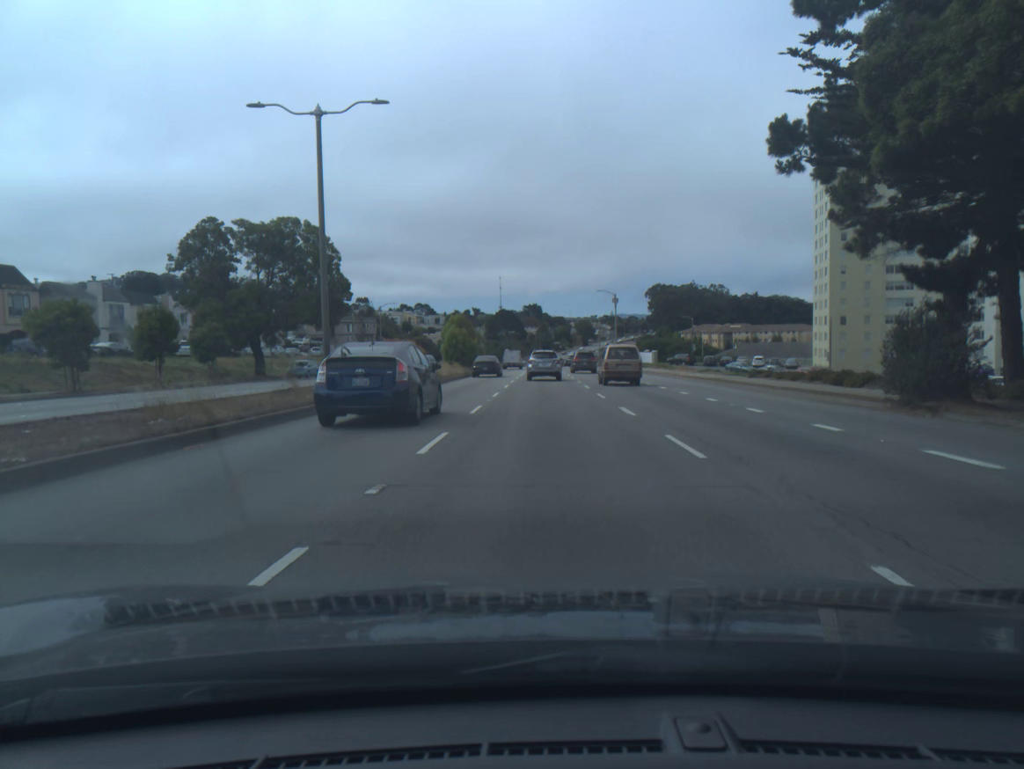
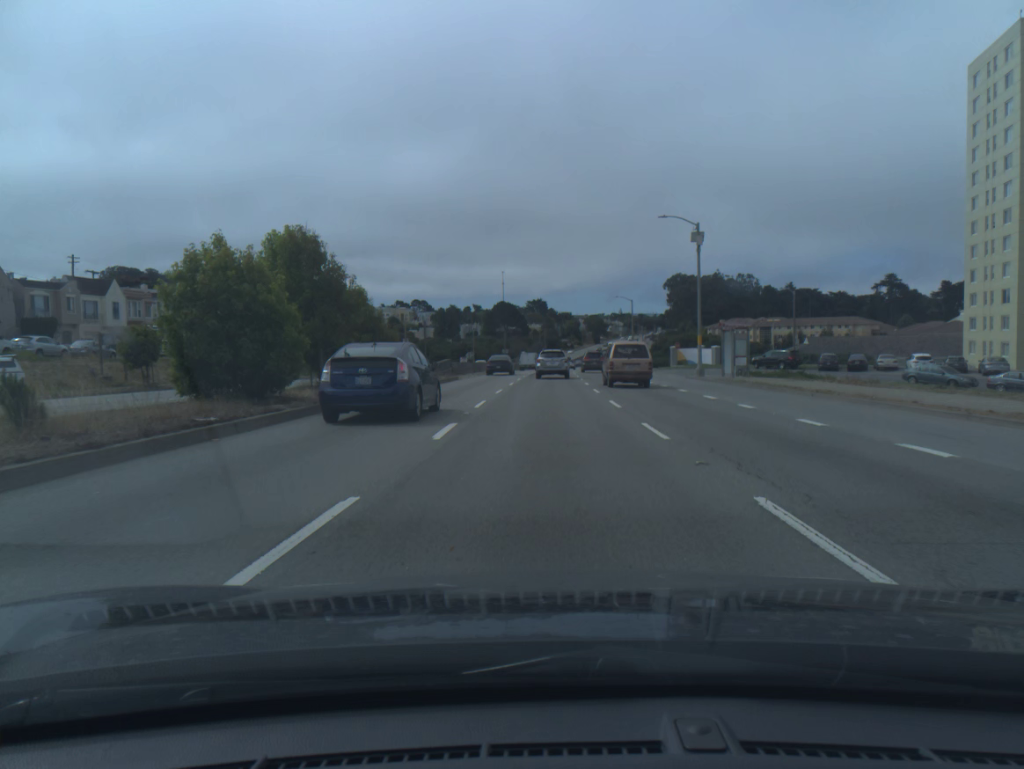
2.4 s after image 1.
(+0.1, +49.7) m; 0°
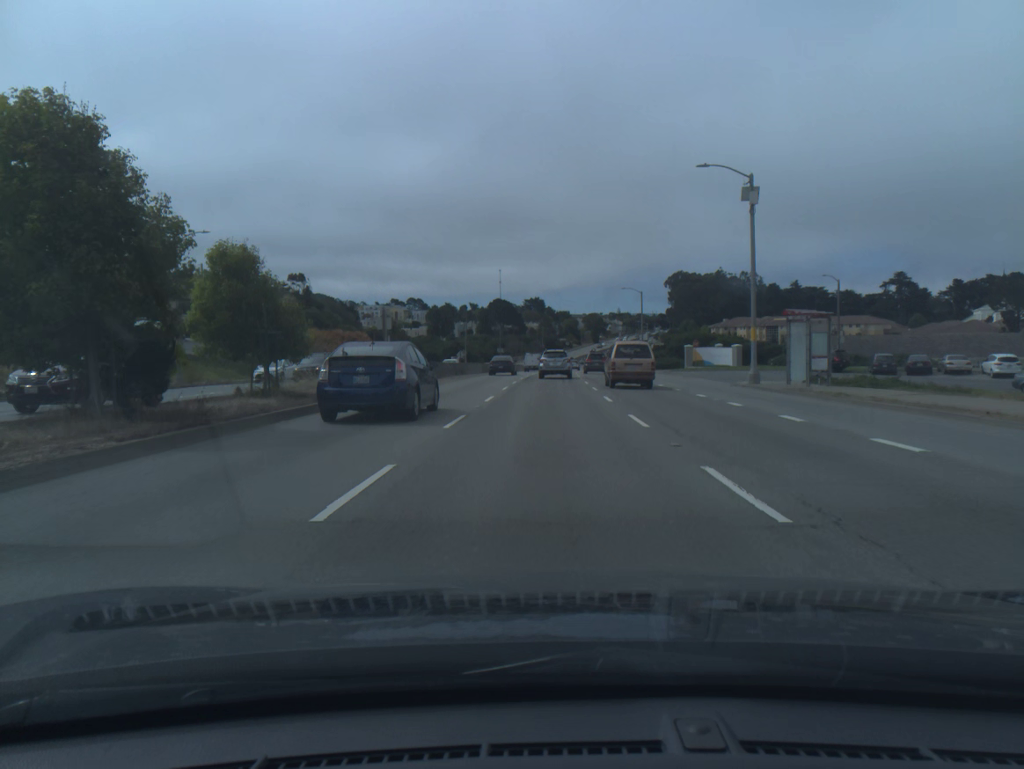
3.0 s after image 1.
(0.0, +12.7) m; 0°
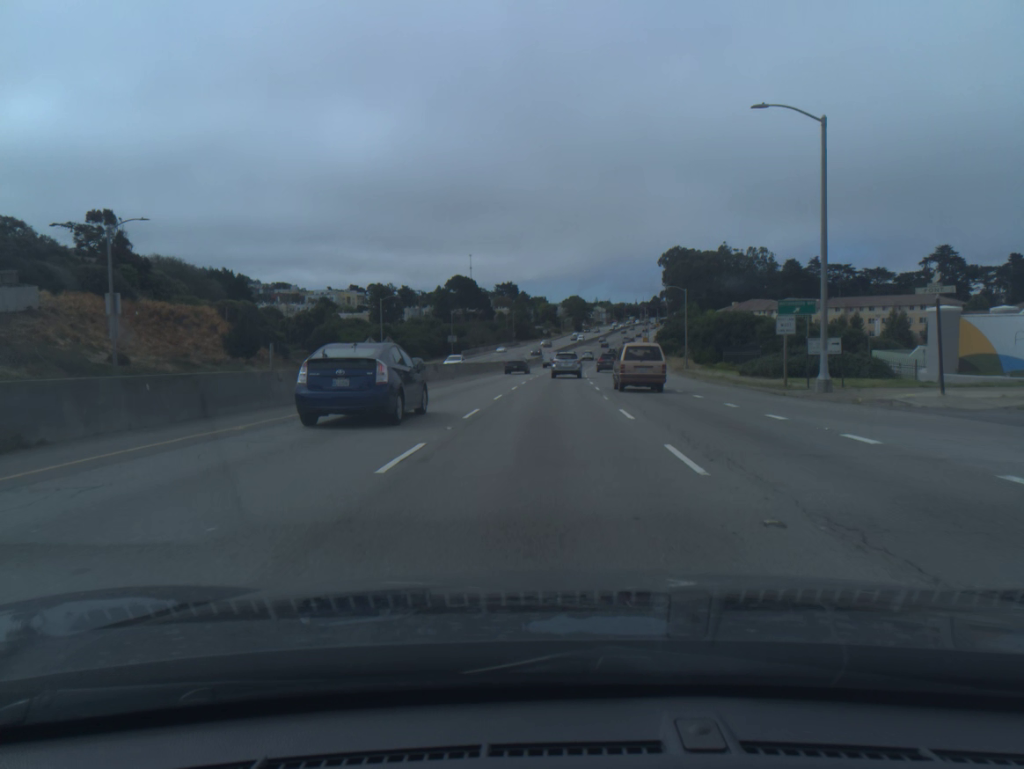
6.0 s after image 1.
(+0.8, +64.2) m; +2°
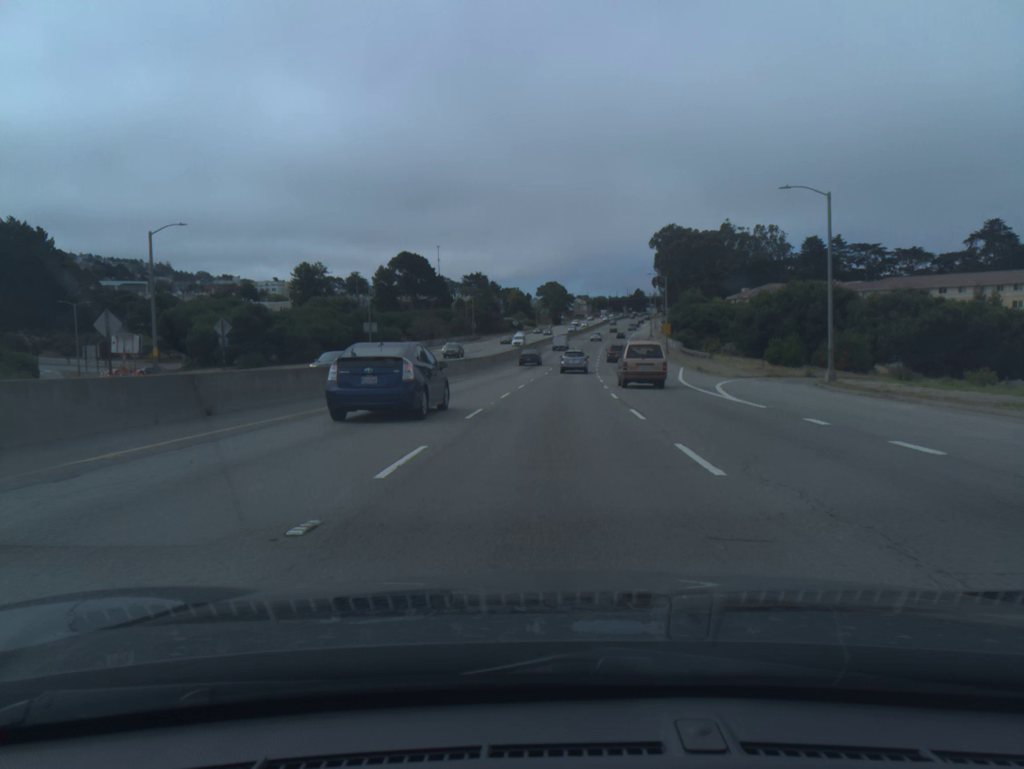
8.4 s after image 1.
(+1.1, +52.4) m; +2°
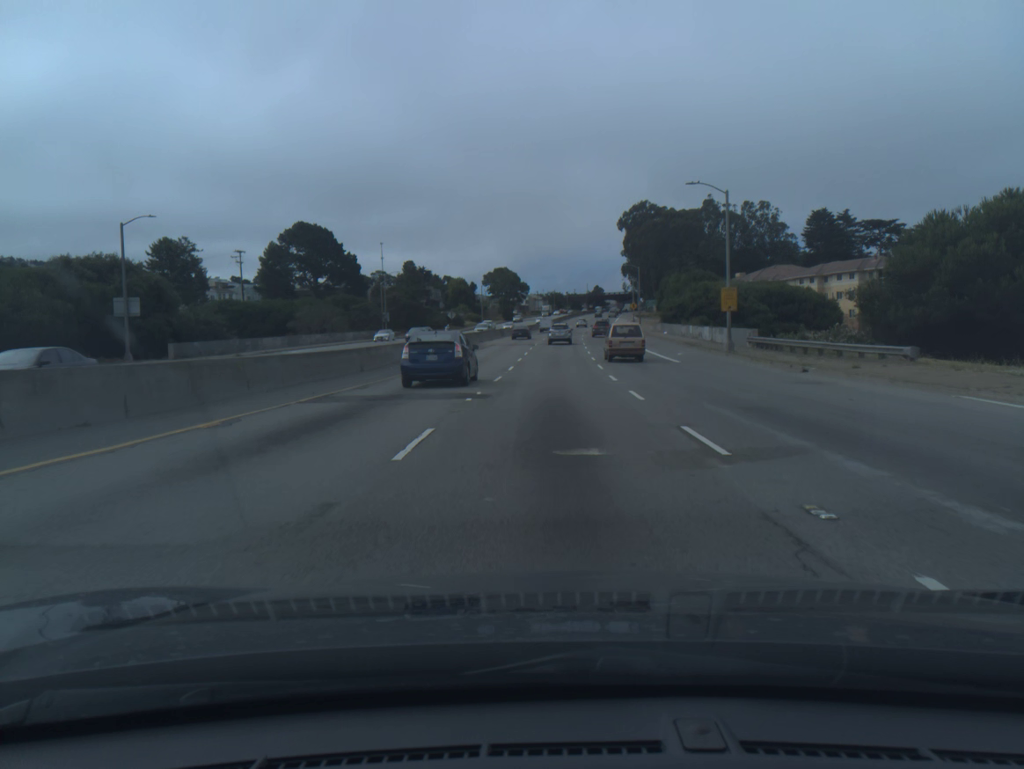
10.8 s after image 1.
(+1.4, +50.9) m; +3°
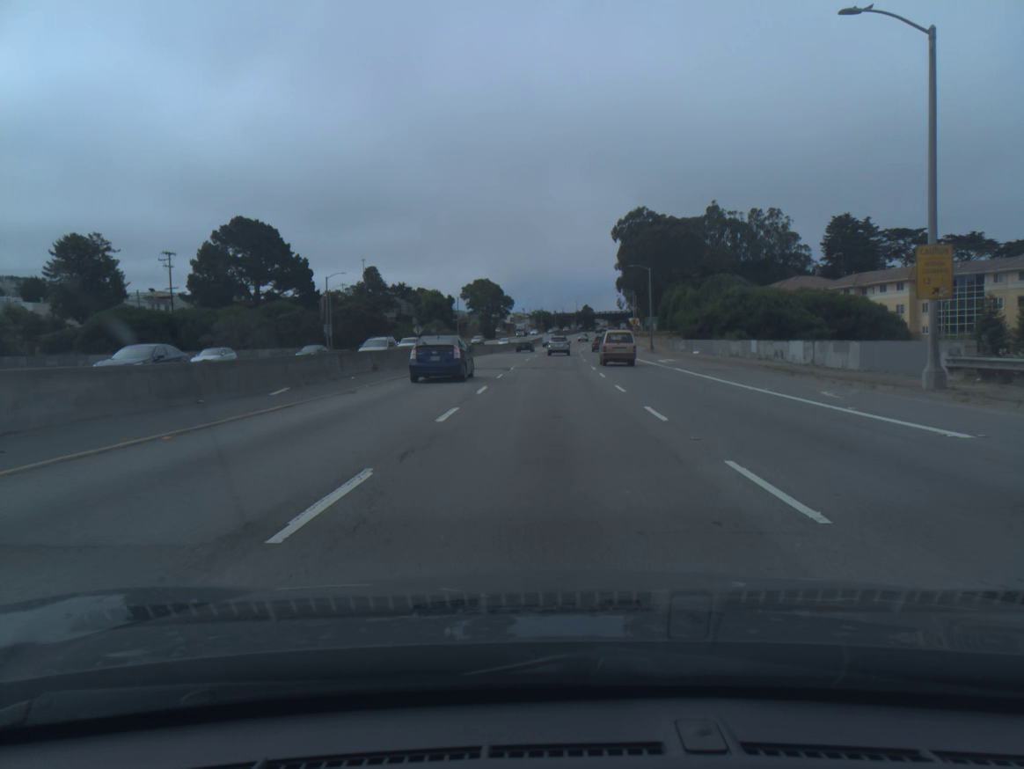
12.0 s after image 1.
(+0.2, +25.2) m; +1°
